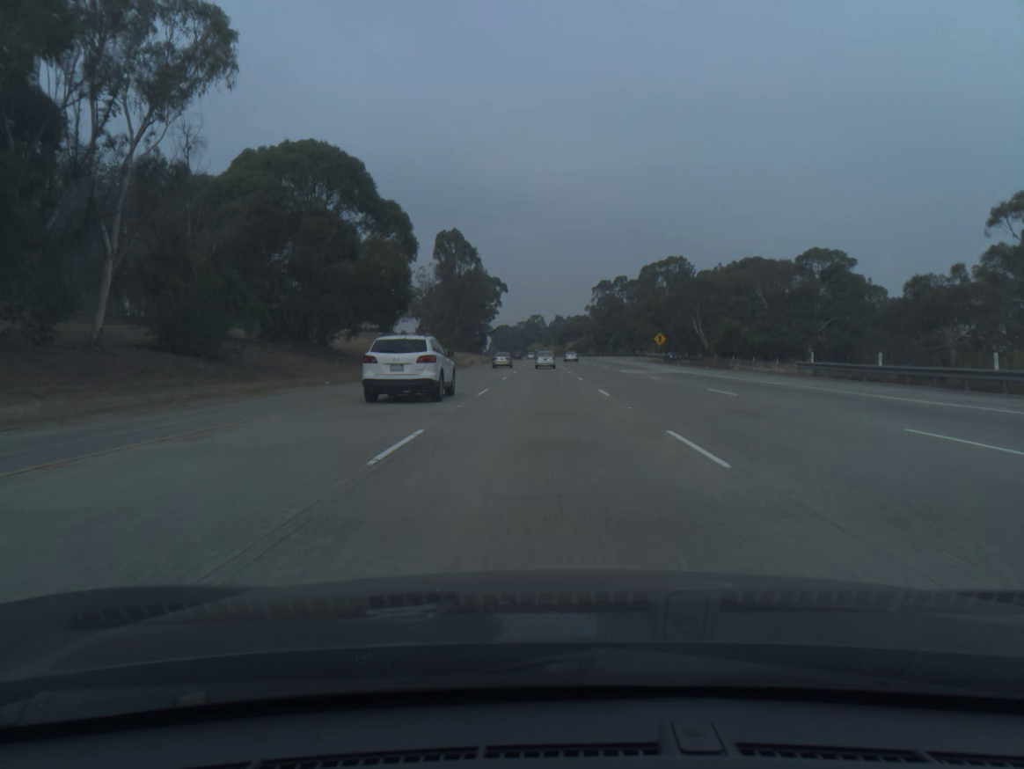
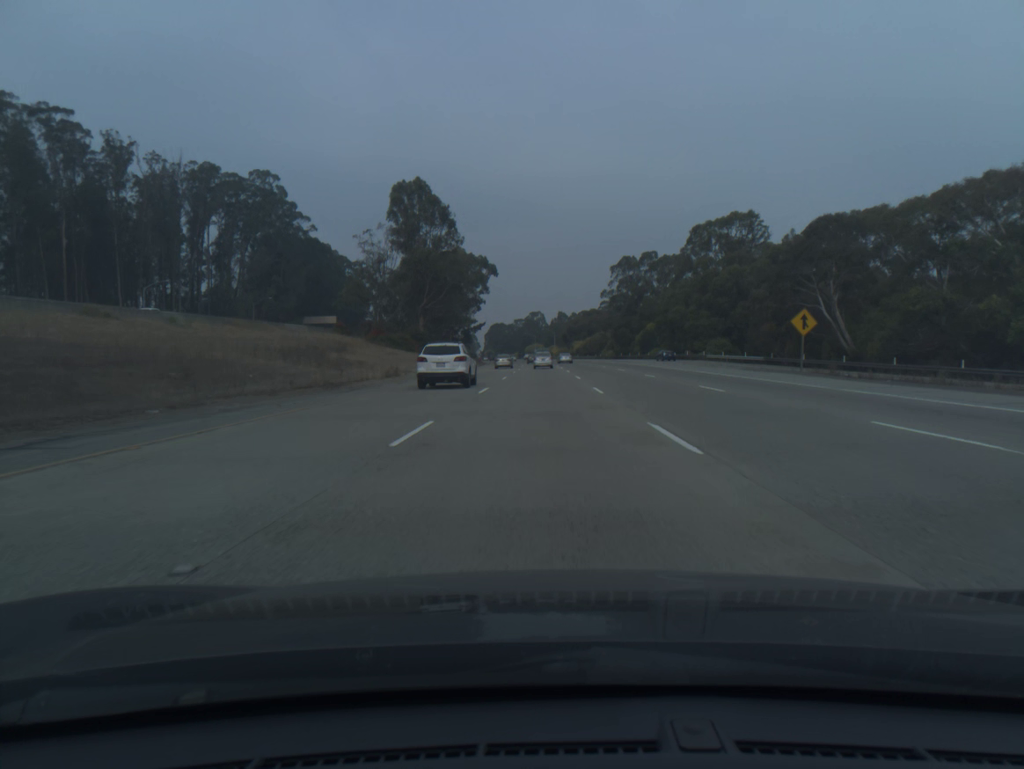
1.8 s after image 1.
(0.0, +57.4) m; 0°
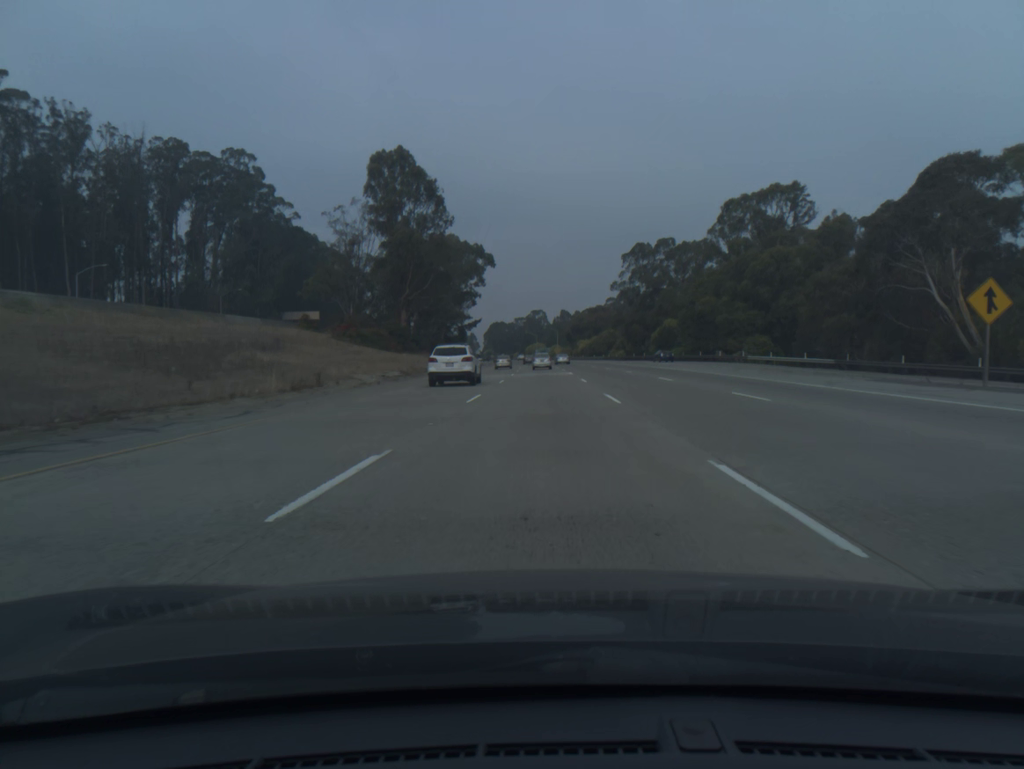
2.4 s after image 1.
(0.0, +19.2) m; 0°
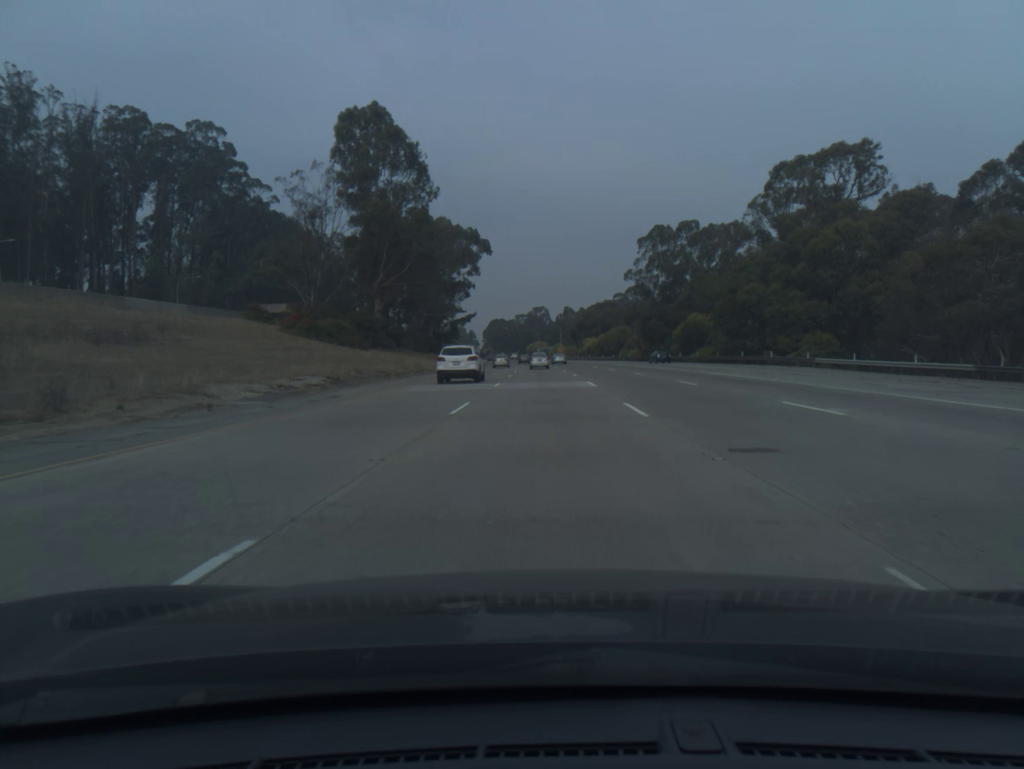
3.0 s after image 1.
(0.0, +19.2) m; 0°
